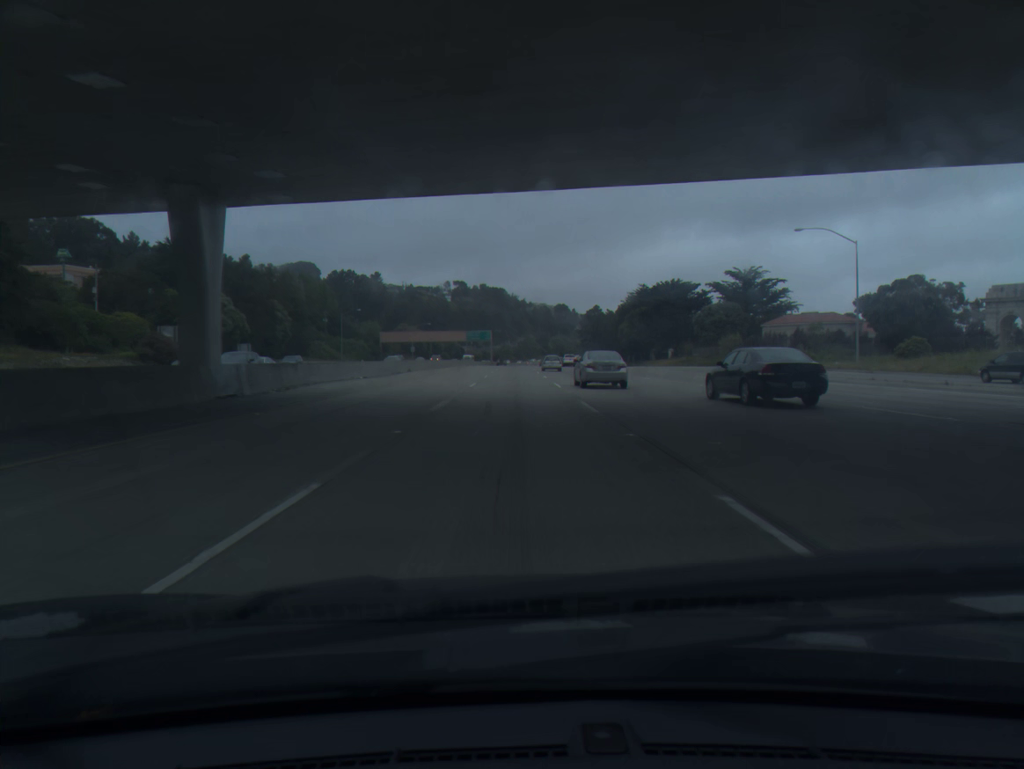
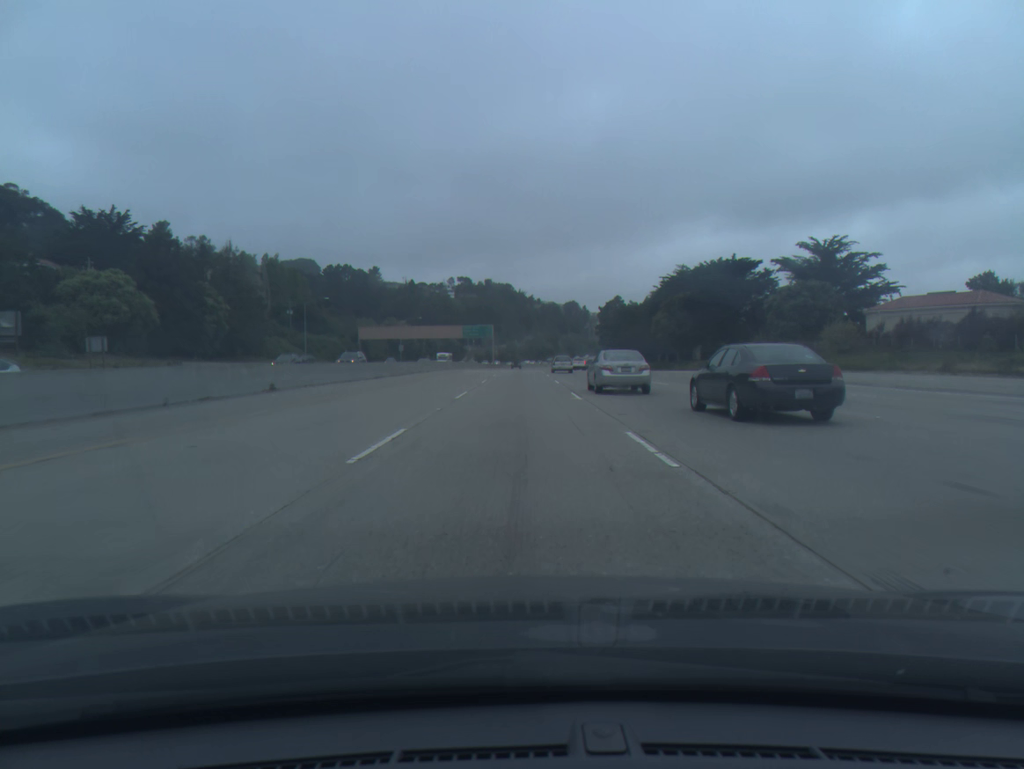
(-0.1, +37.2) m; -1°
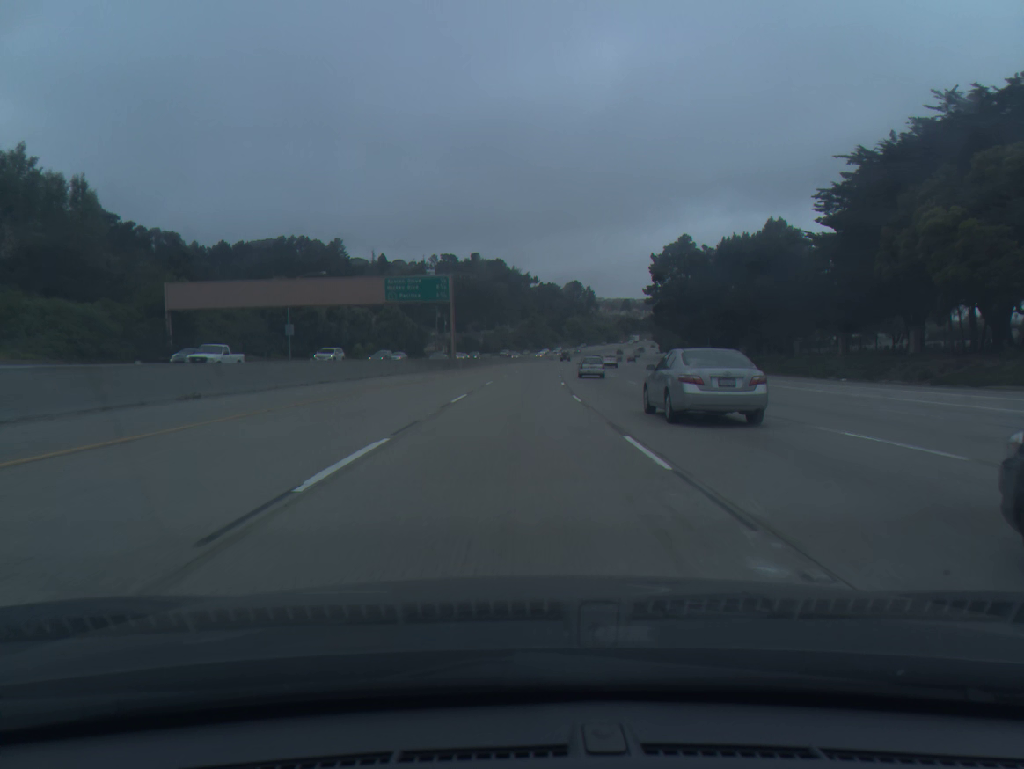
(+0.3, +93.2) m; 0°
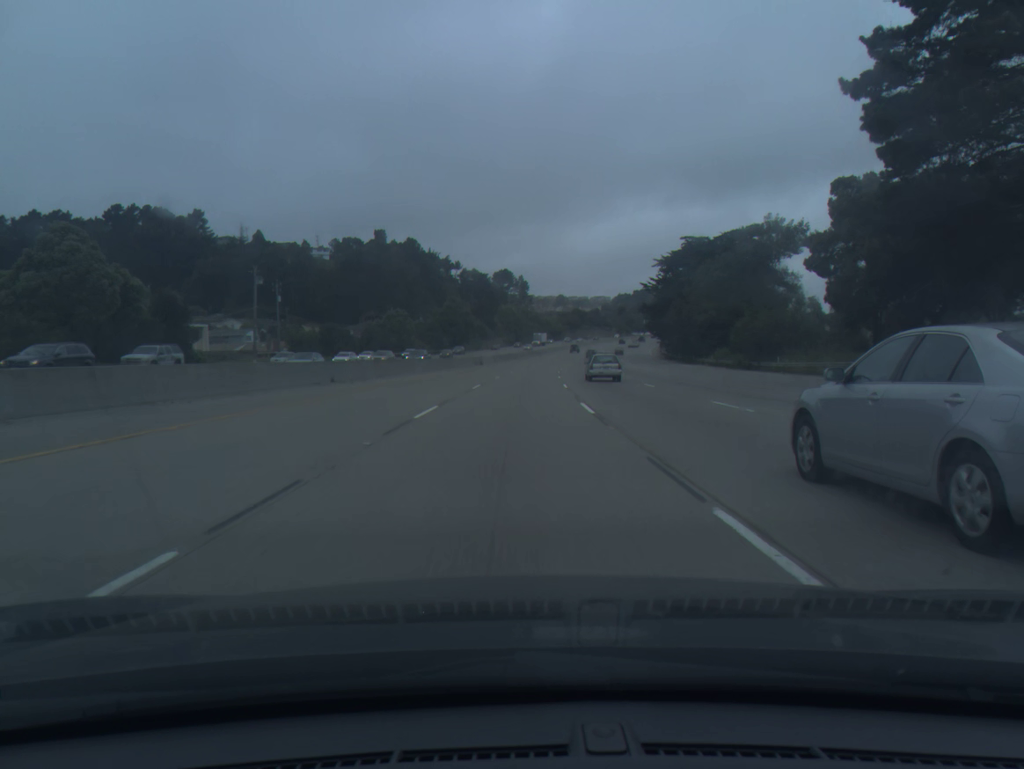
(+3.4, +93.9) m; +5°
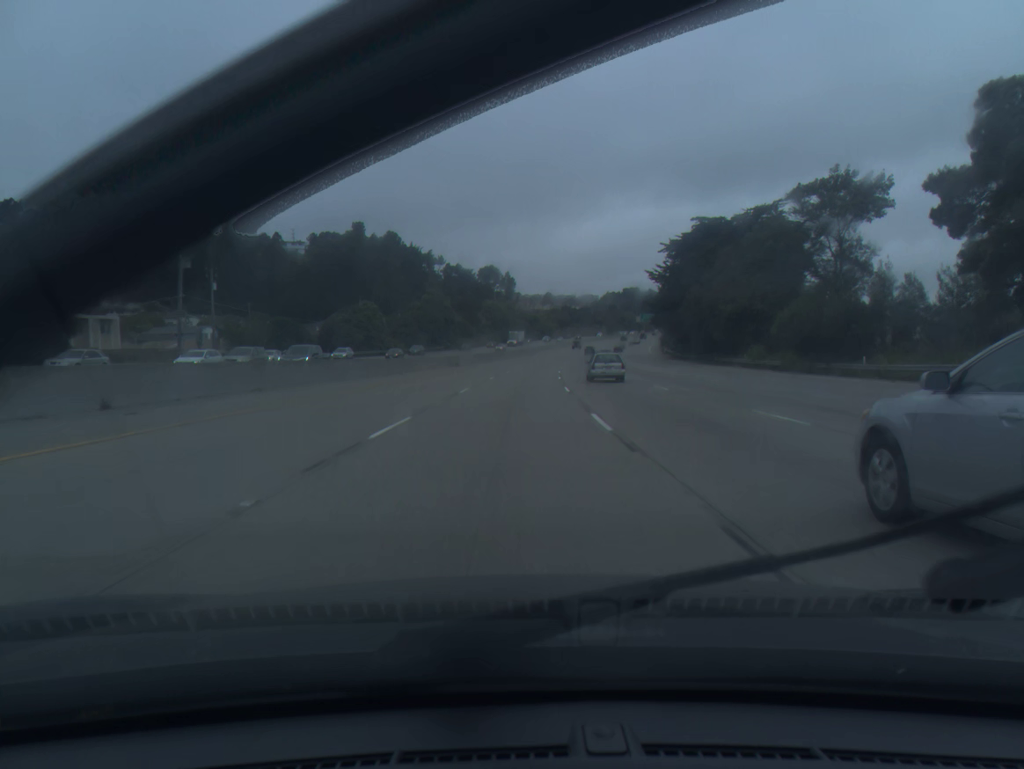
(+0.2, +18.8) m; +1°
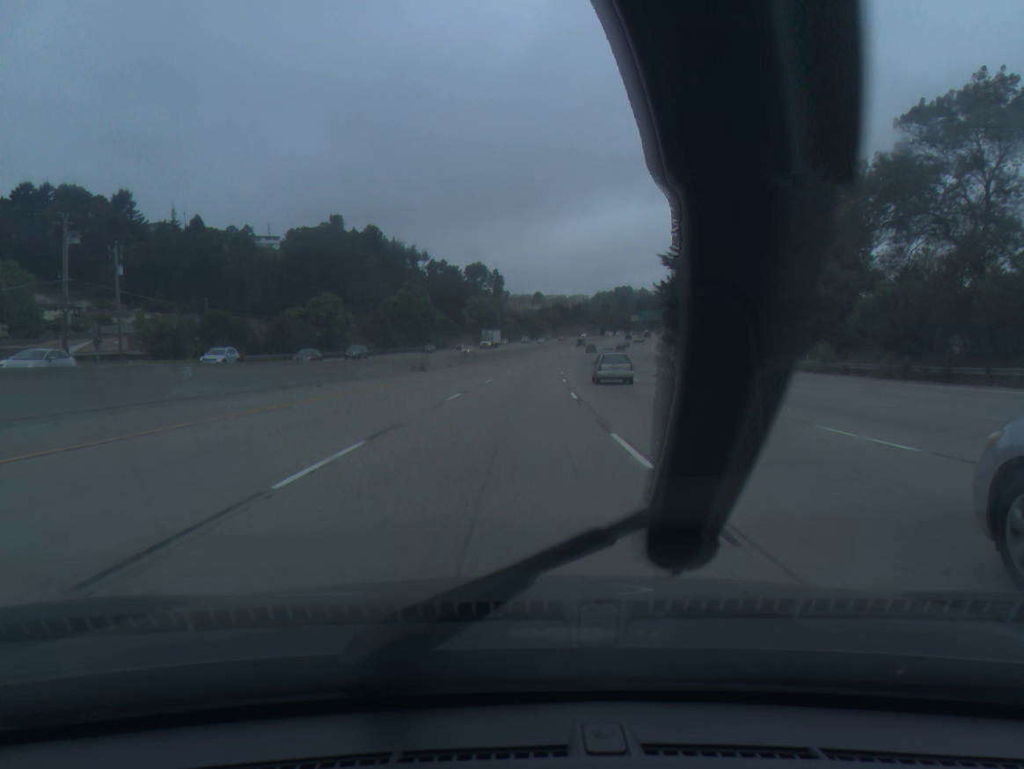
(+0.1, +18.8) m; +1°
